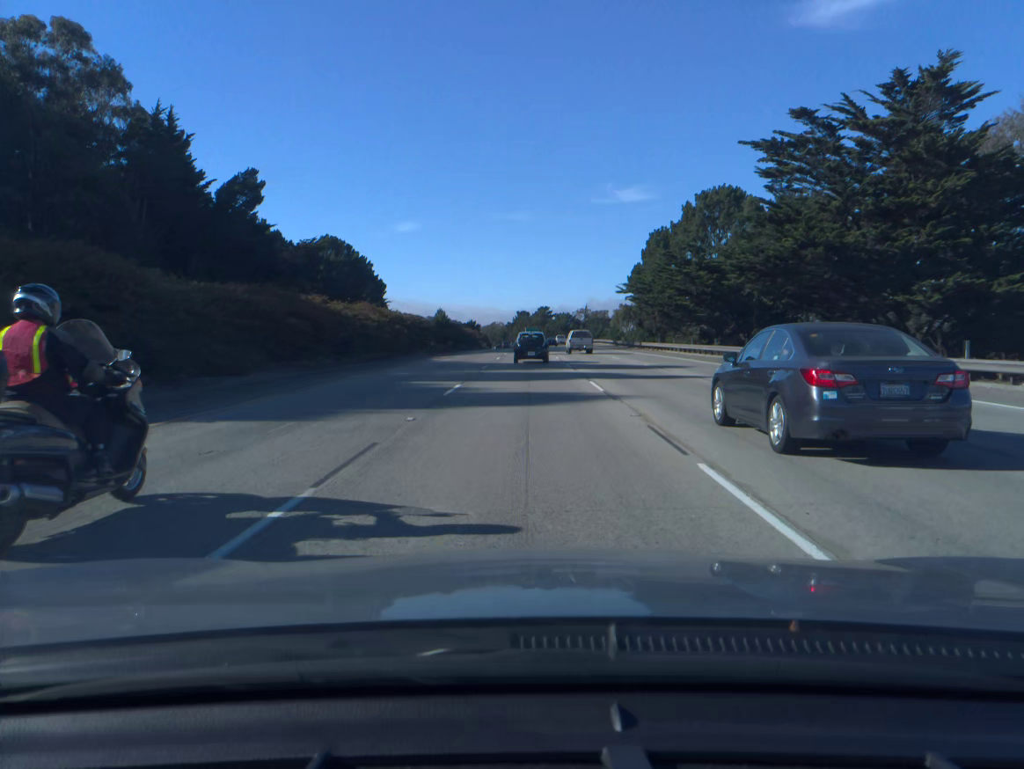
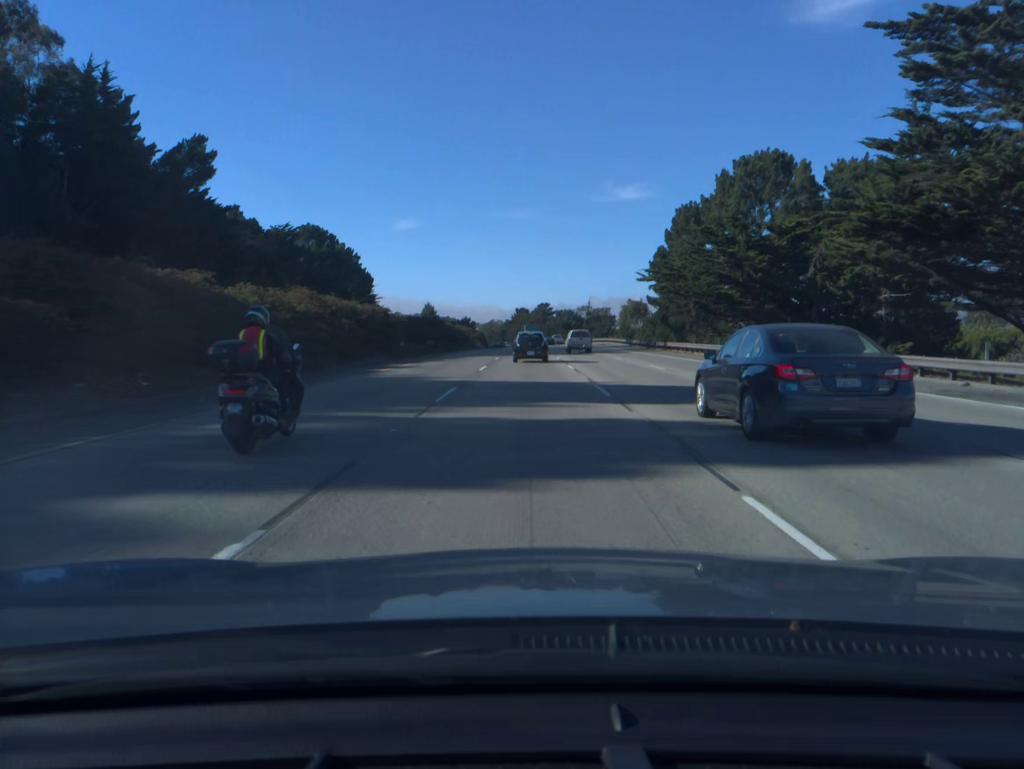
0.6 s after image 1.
(0.0, +16.3) m; 0°
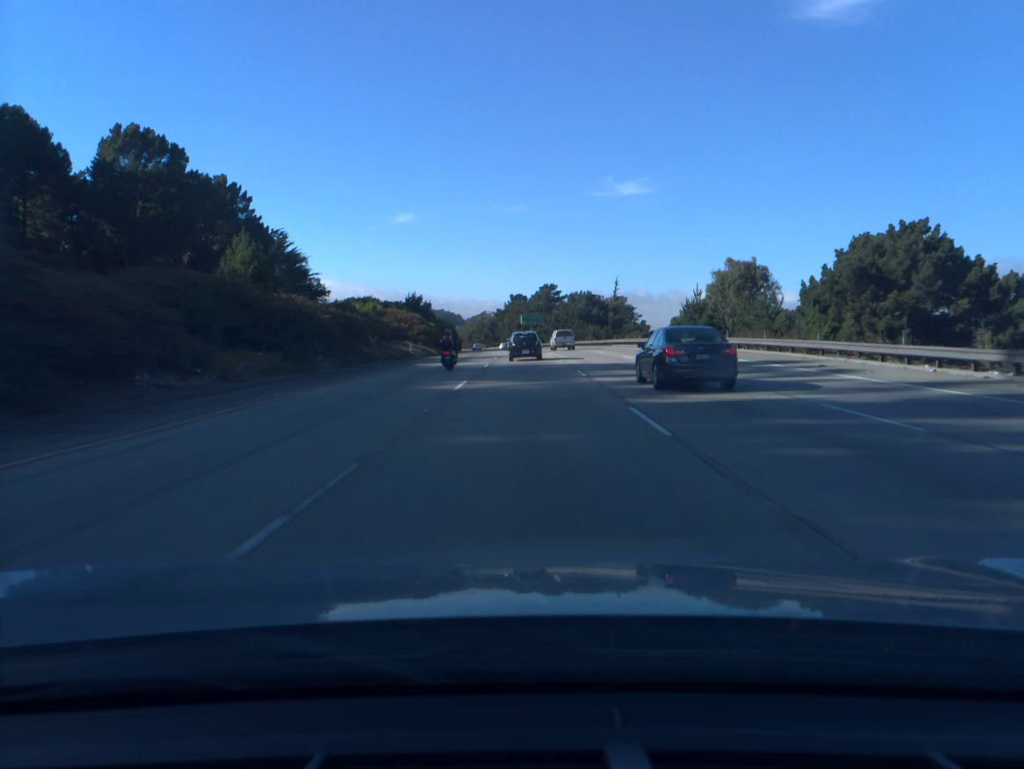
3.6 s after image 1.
(+0.1, +79.3) m; 0°
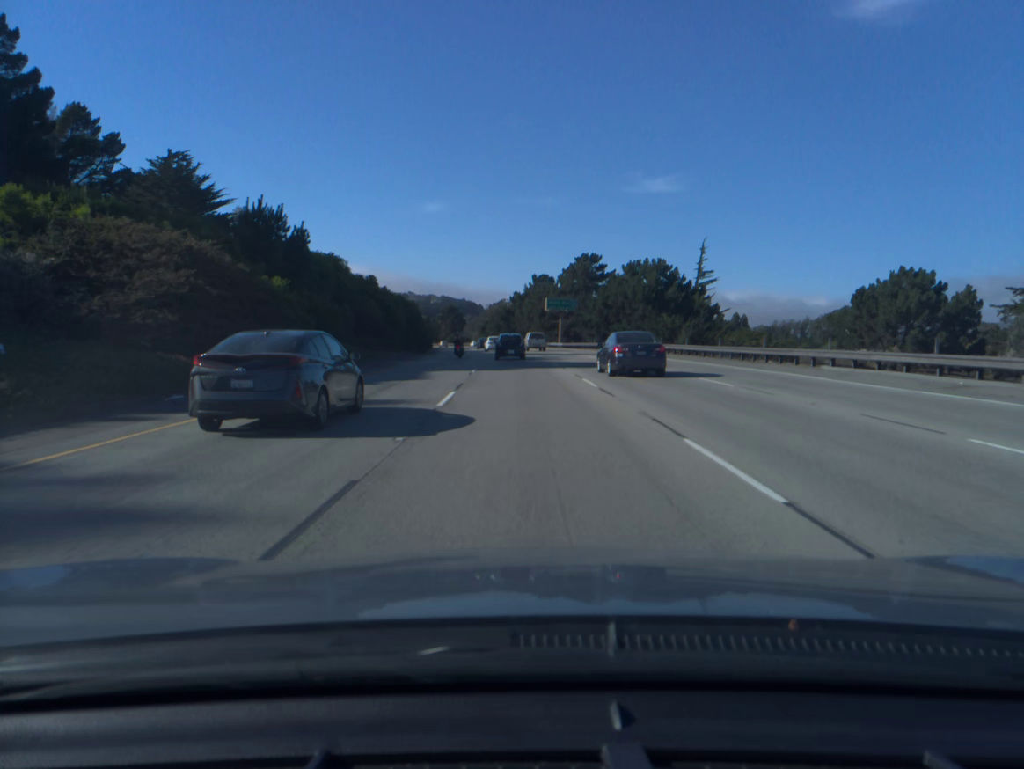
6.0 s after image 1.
(-0.6, +62.9) m; -2°
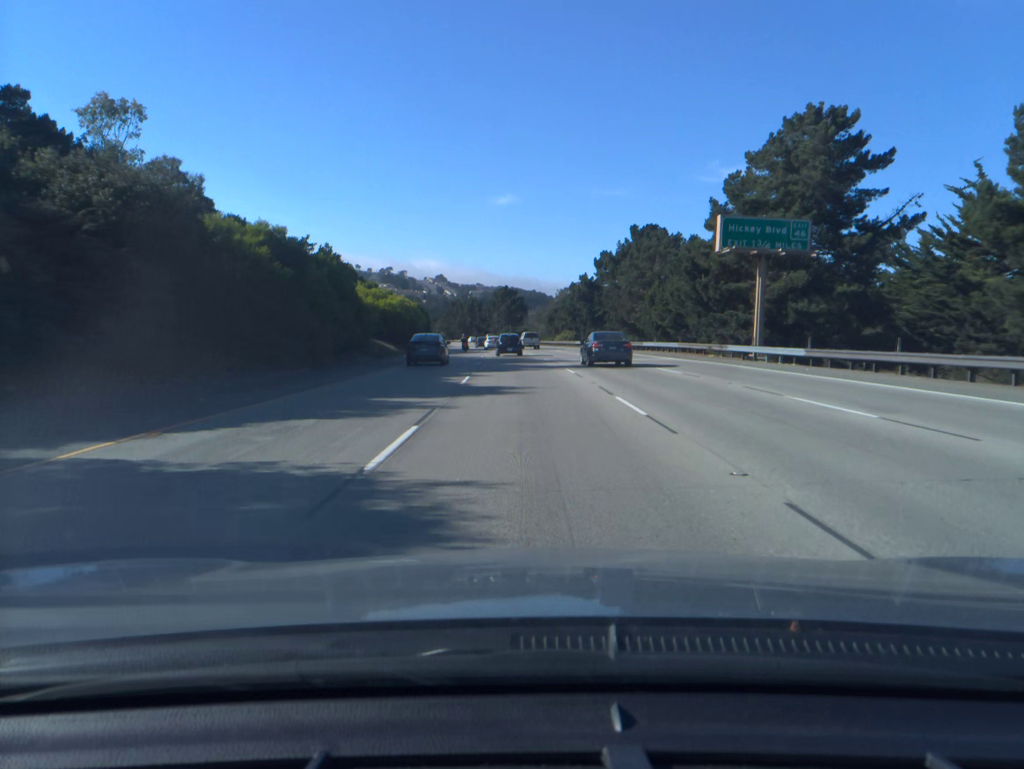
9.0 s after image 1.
(-3.3, +80.4) m; -5°
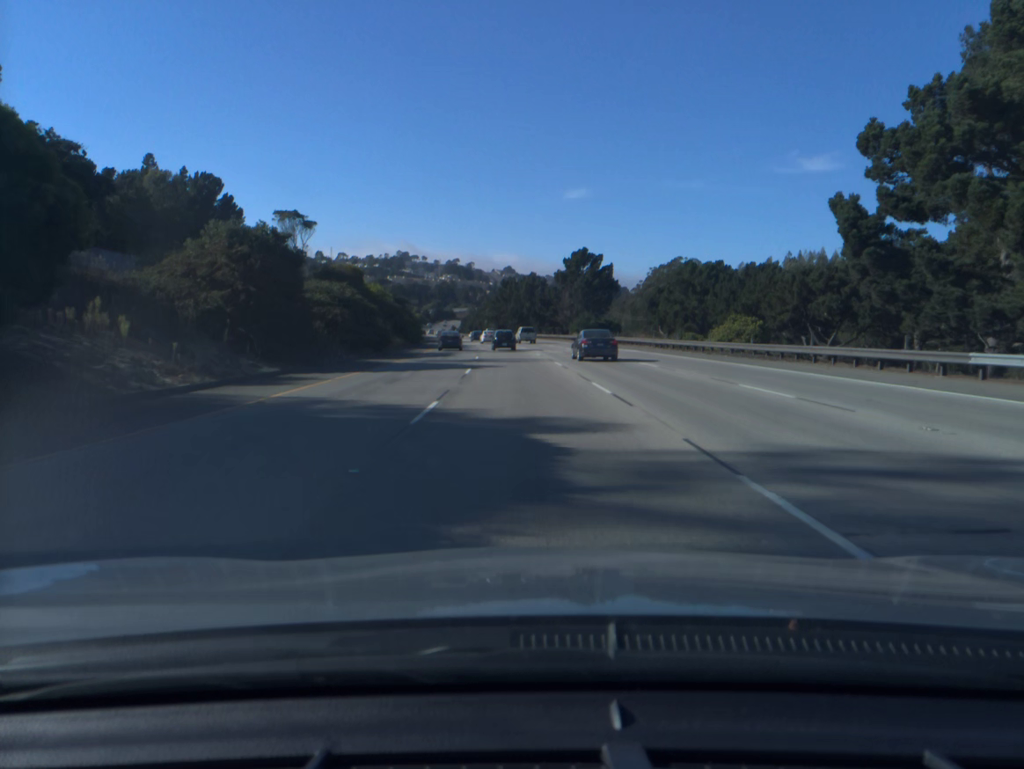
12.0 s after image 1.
(-3.5, +83.3) m; -5°
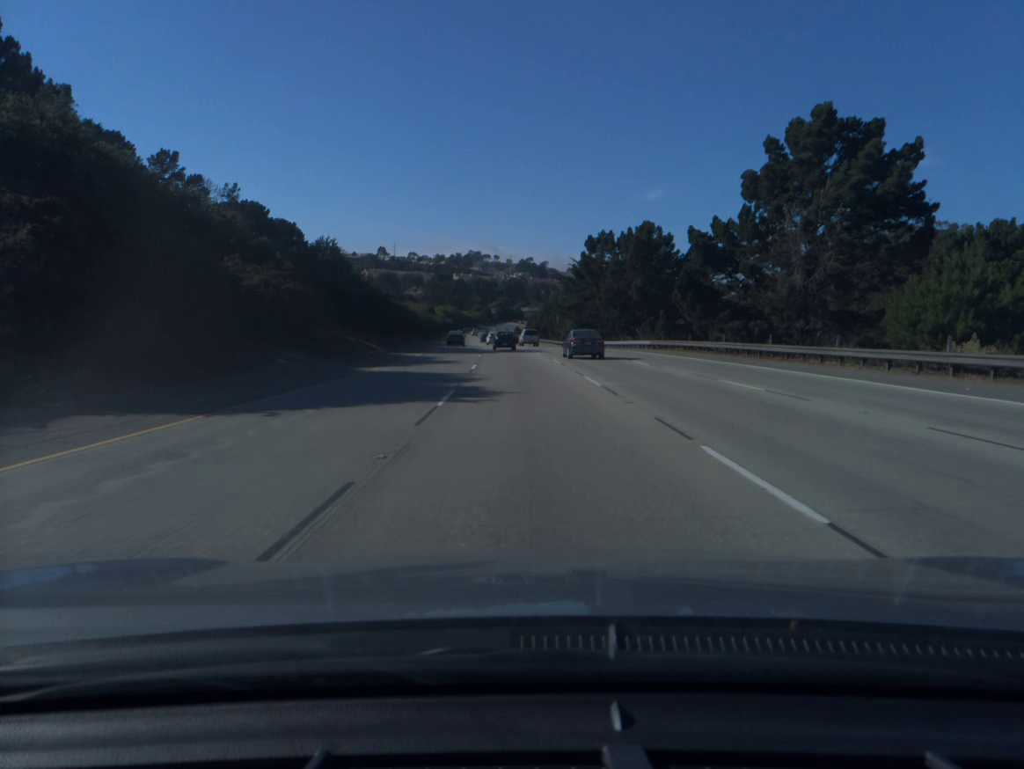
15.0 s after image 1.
(-4.0, +84.7) m; -5°
